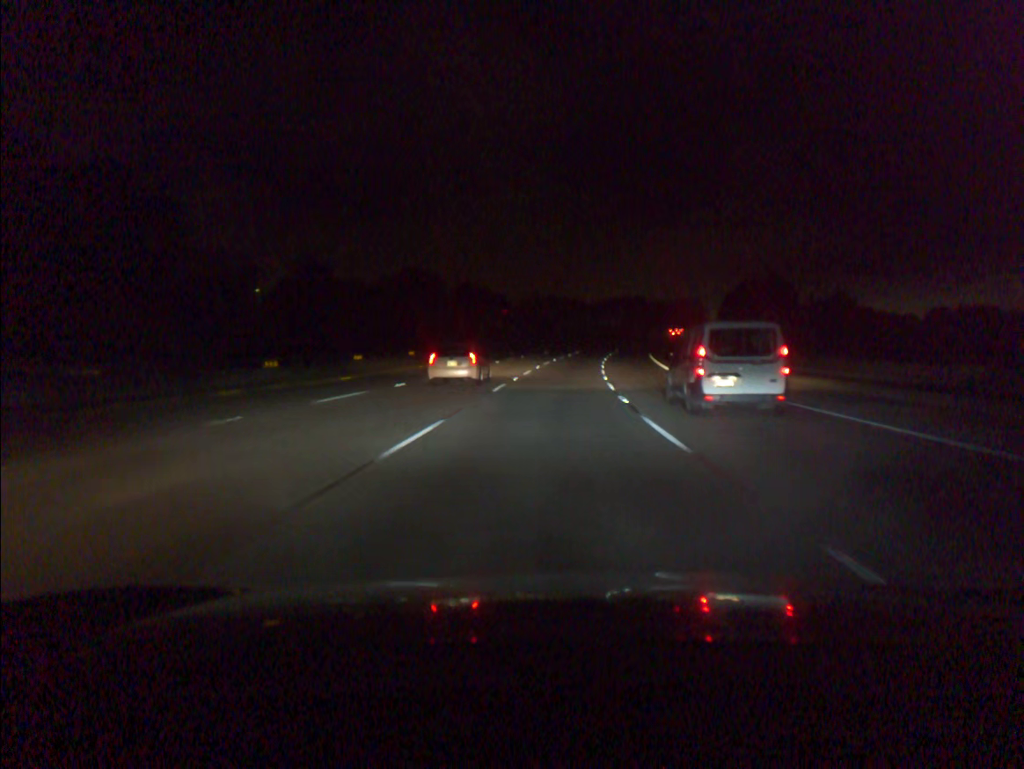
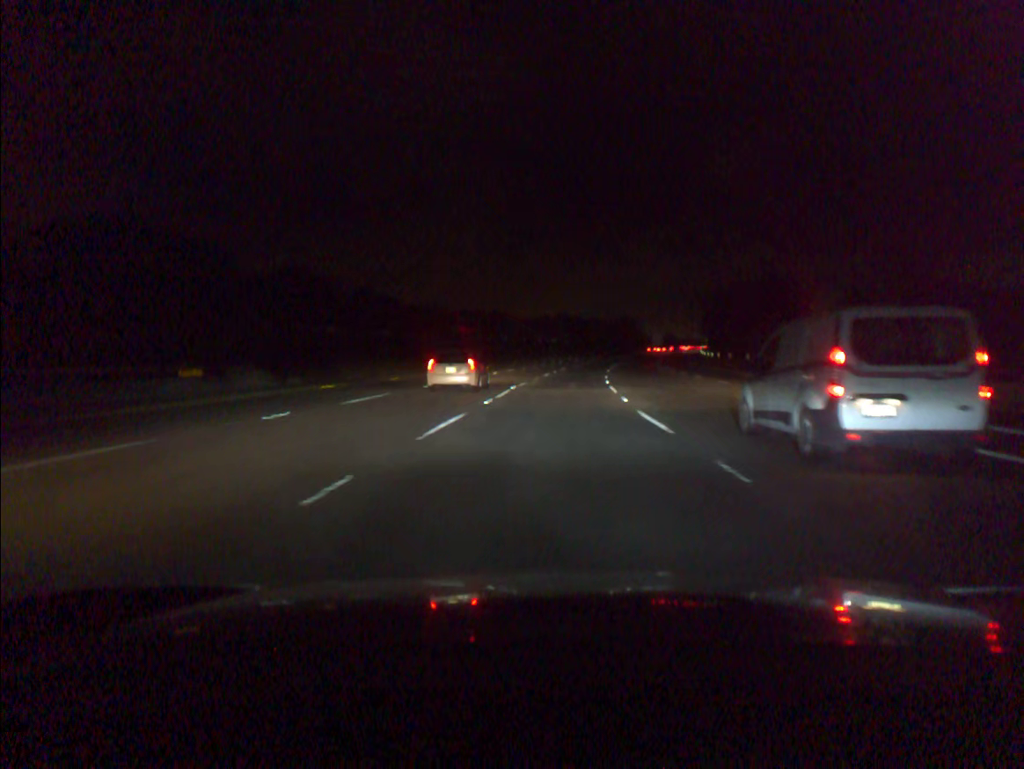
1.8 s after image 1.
(+2.3, +53.9) m; +5°
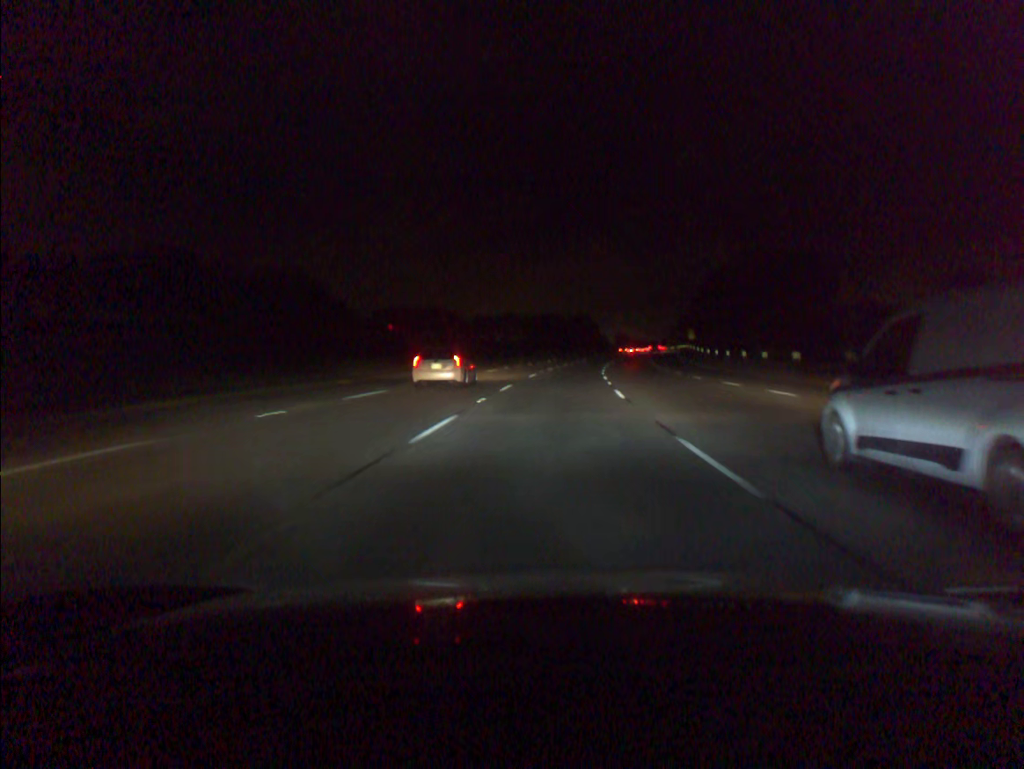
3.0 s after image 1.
(+1.2, +35.9) m; +4°
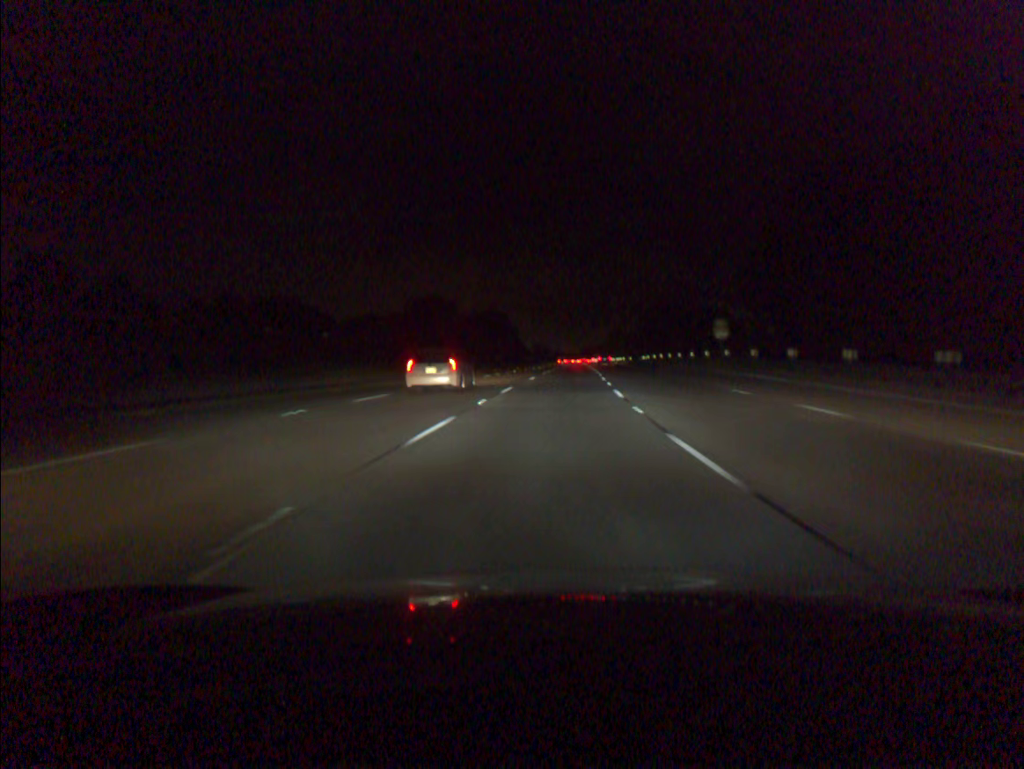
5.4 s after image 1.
(+4.5, +72.2) m; +6°
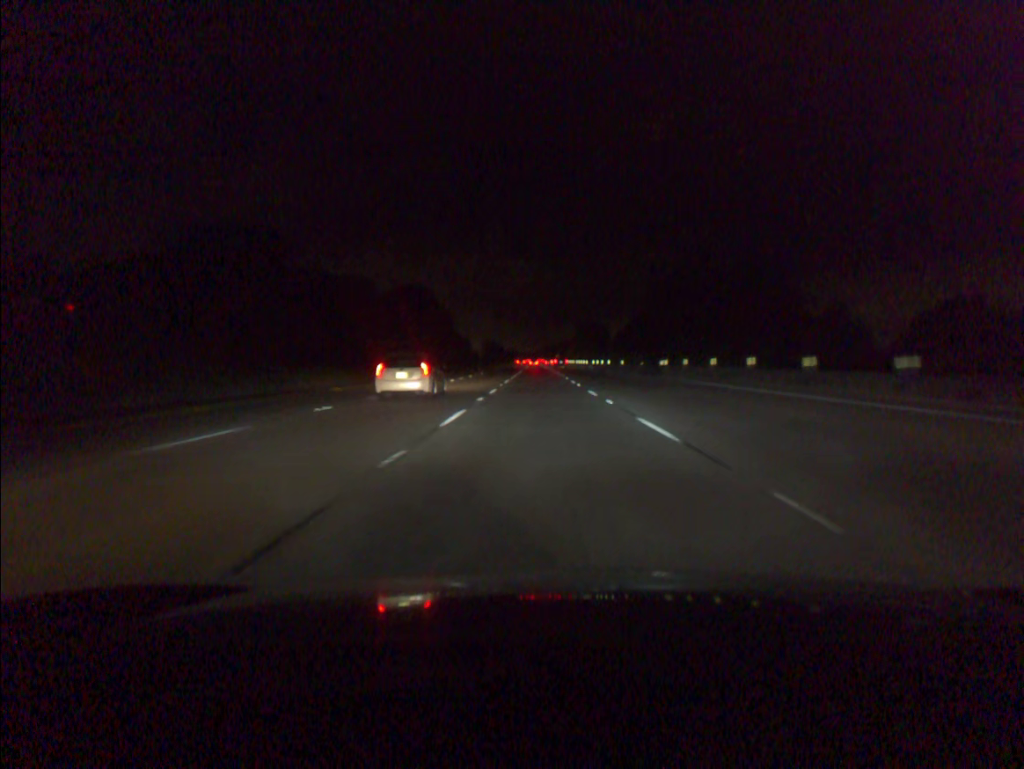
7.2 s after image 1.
(+1.8, +54.5) m; +3°
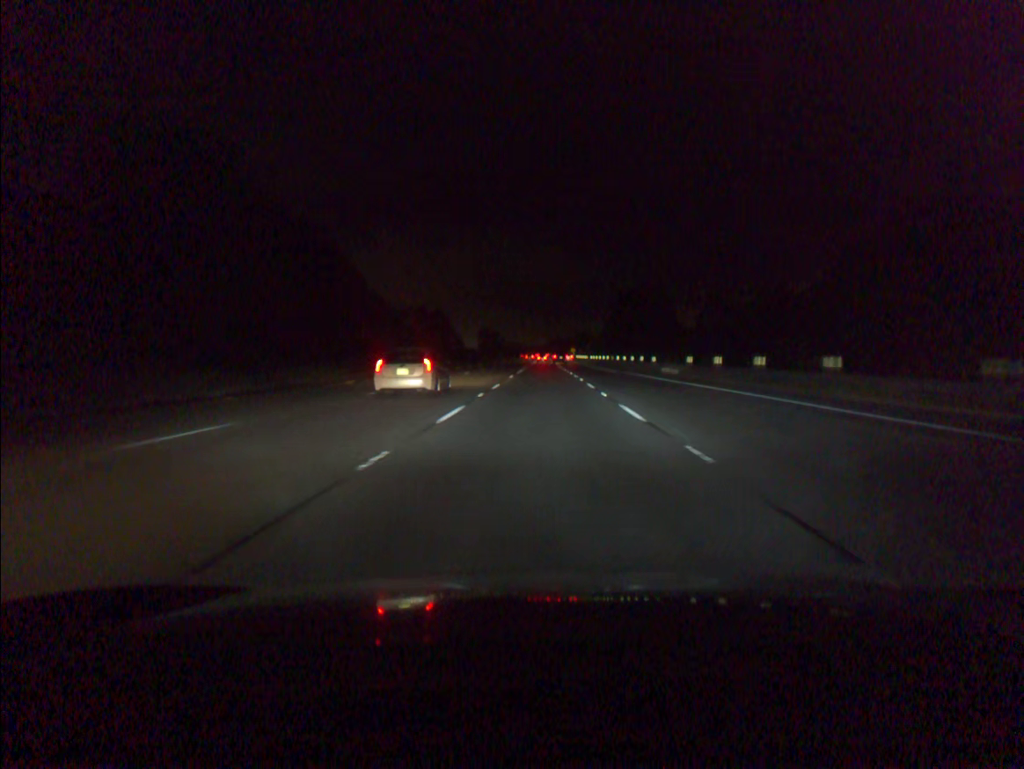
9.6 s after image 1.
(-0.3, +73.3) m; -1°
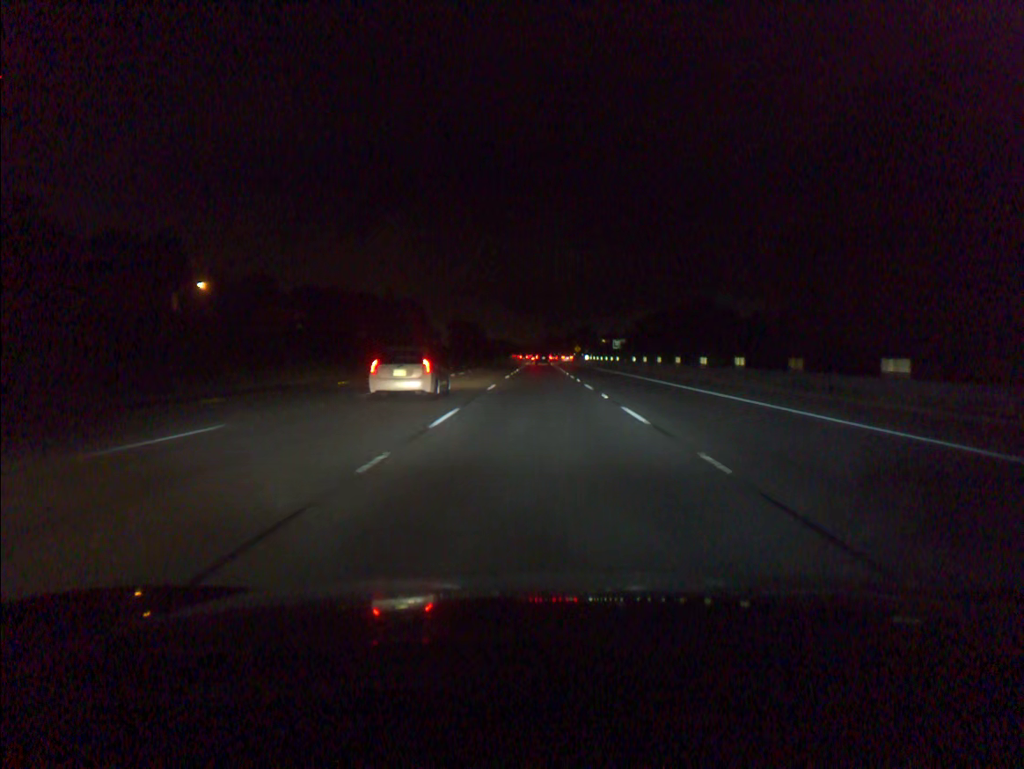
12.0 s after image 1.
(+0.1, +73.5) m; 0°
